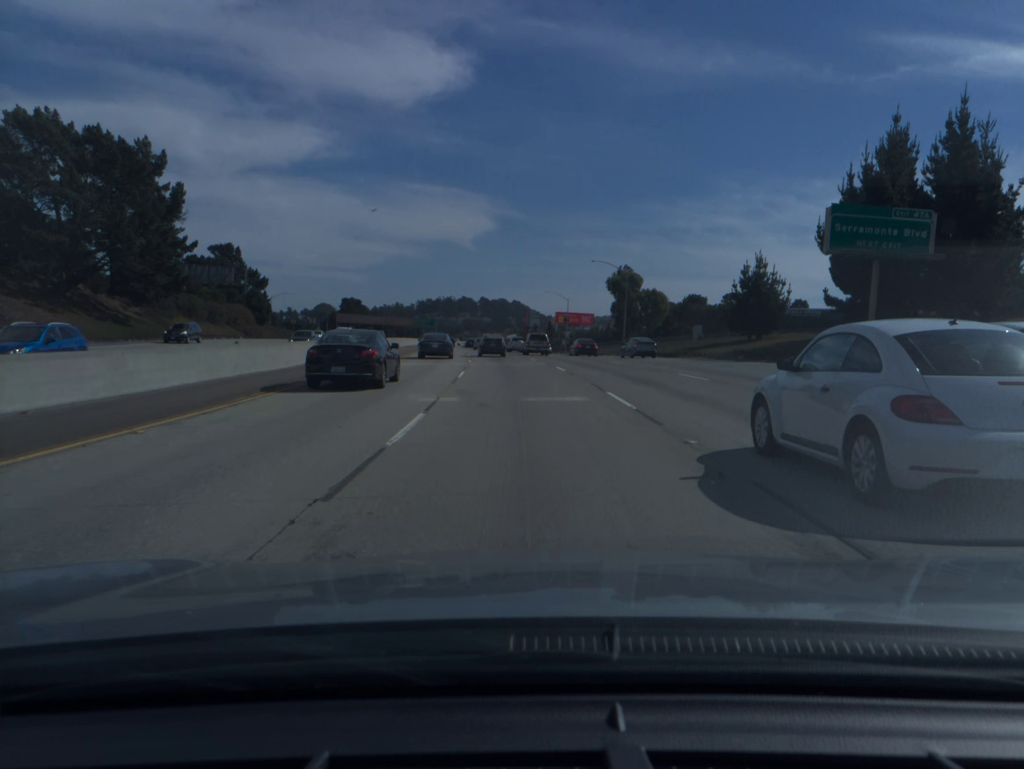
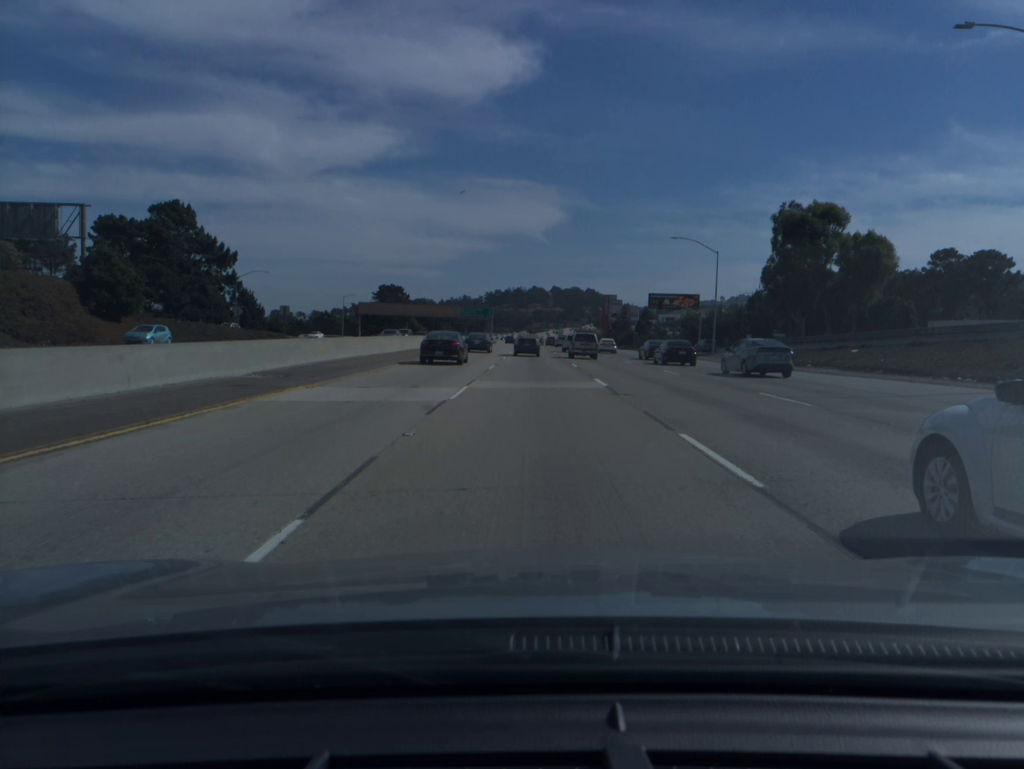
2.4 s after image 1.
(-3.3, +65.4) m; -5°
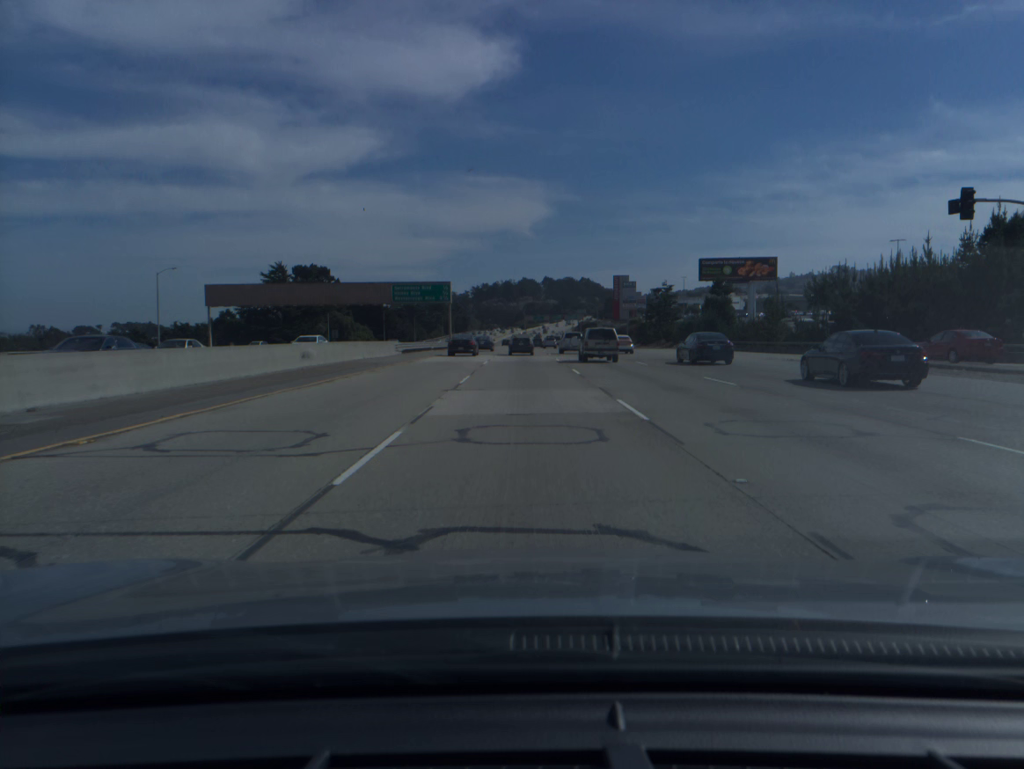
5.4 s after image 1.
(+0.5, +82.2) m; +1°
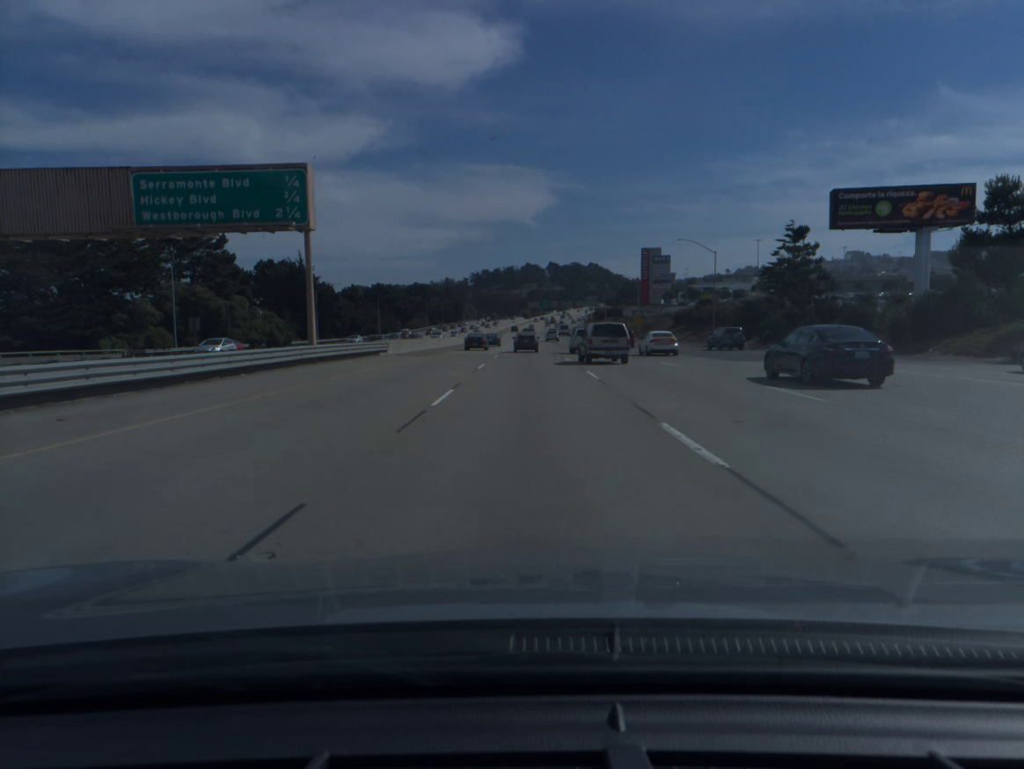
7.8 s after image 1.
(-0.3, +66.0) m; 0°
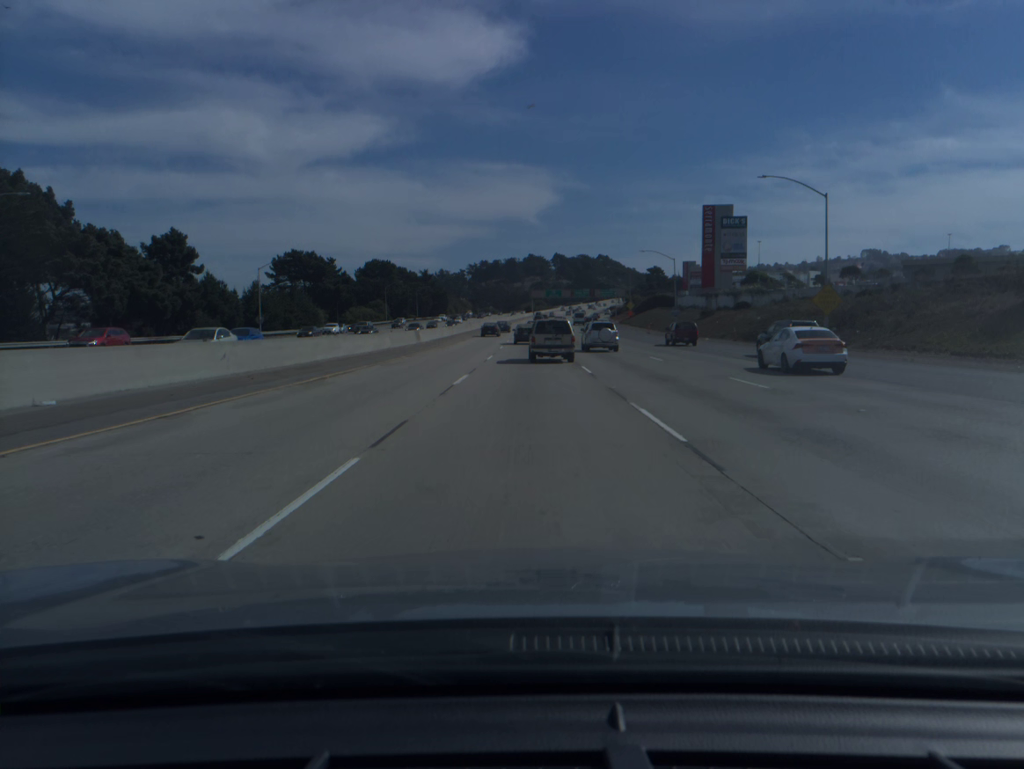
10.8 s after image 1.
(-0.1, +82.9) m; 0°
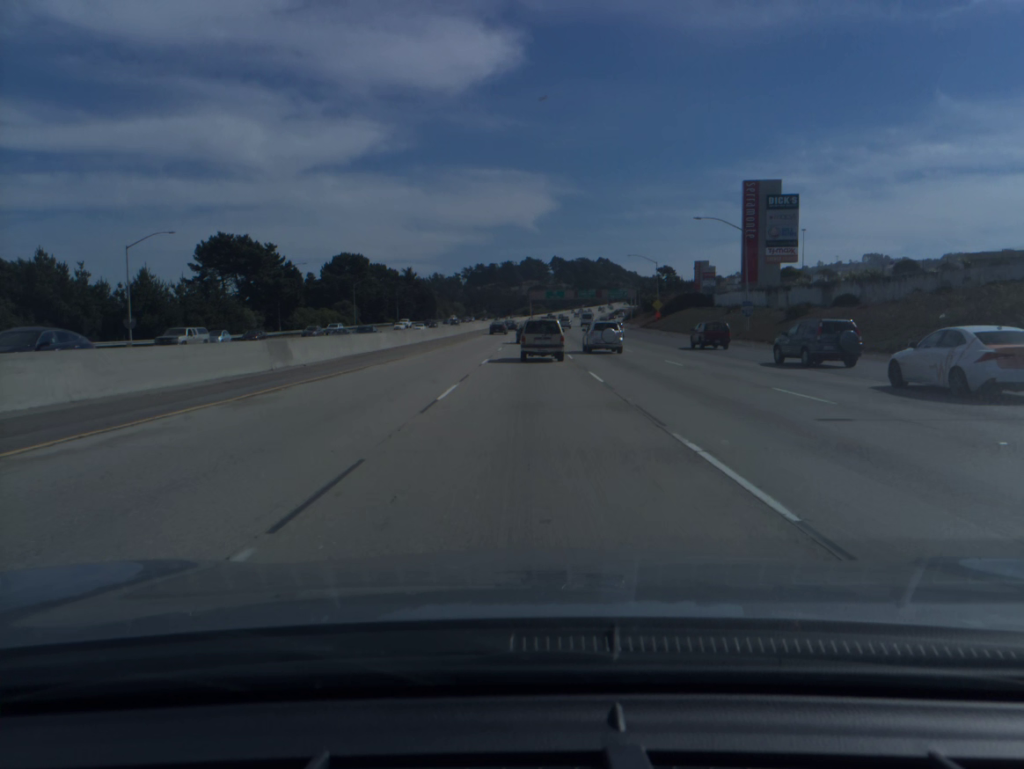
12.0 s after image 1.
(0.0, +33.2) m; 0°
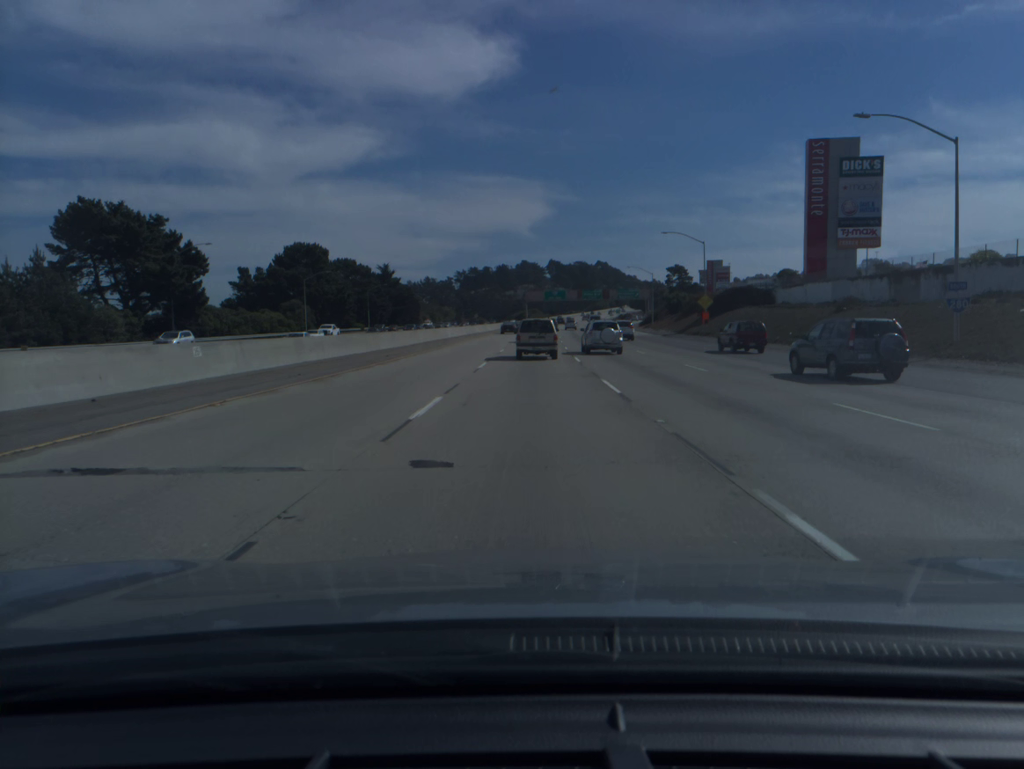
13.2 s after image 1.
(+0.1, +32.8) m; 0°
